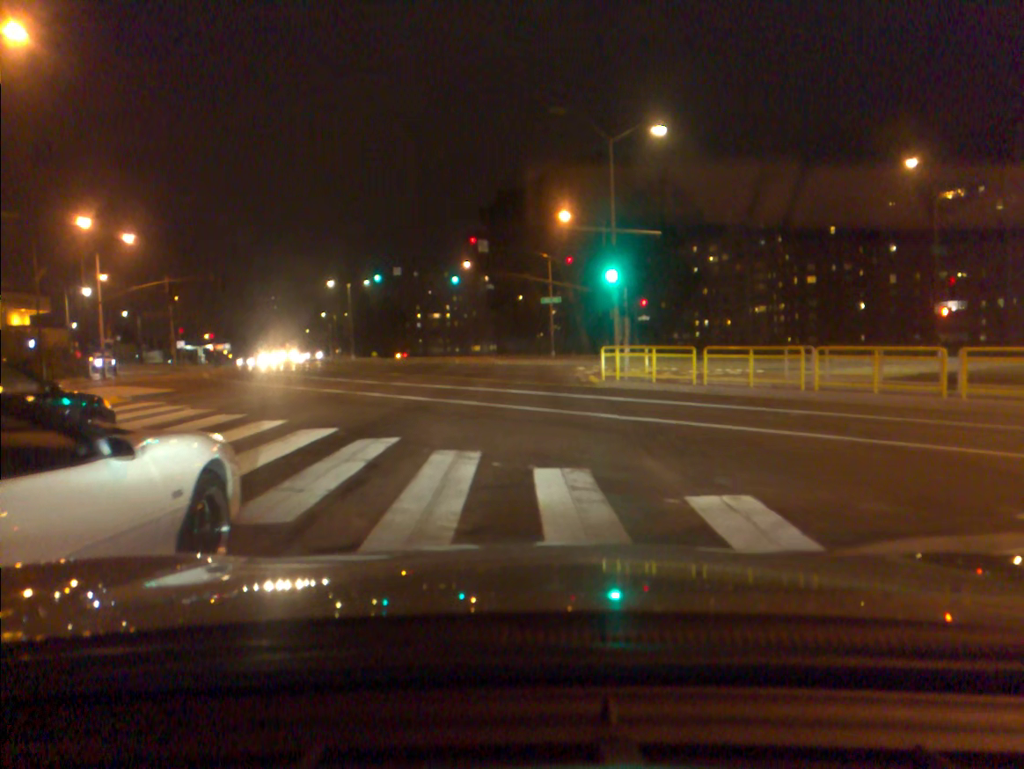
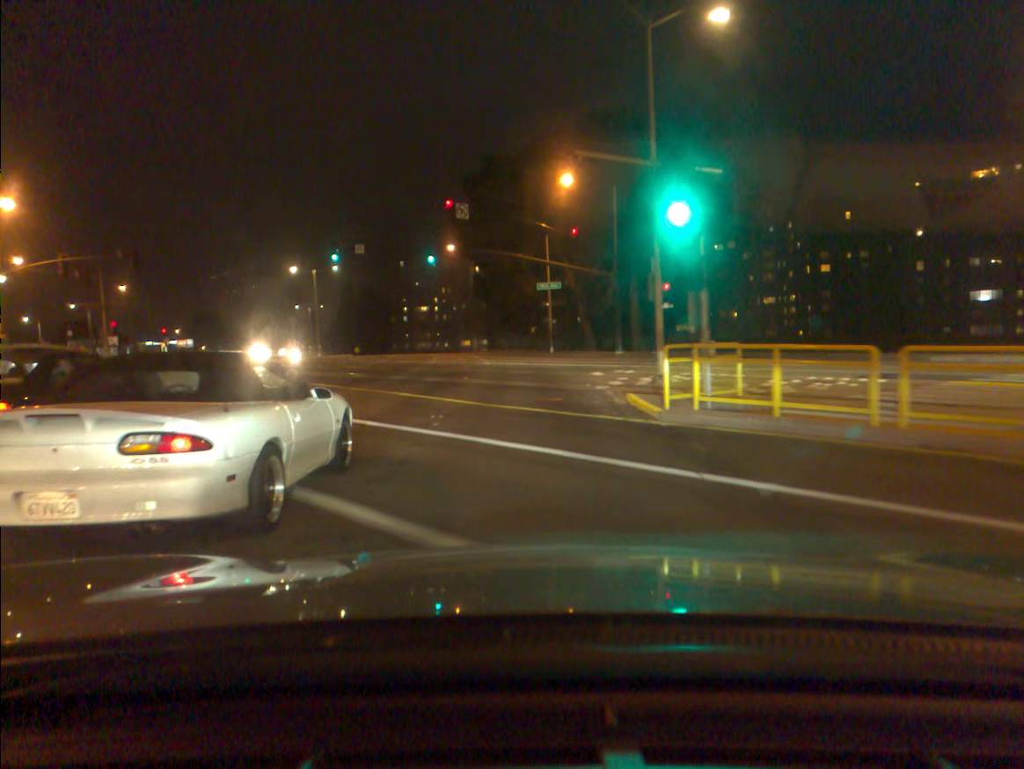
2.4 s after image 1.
(+0.2, +11.5) m; +2°
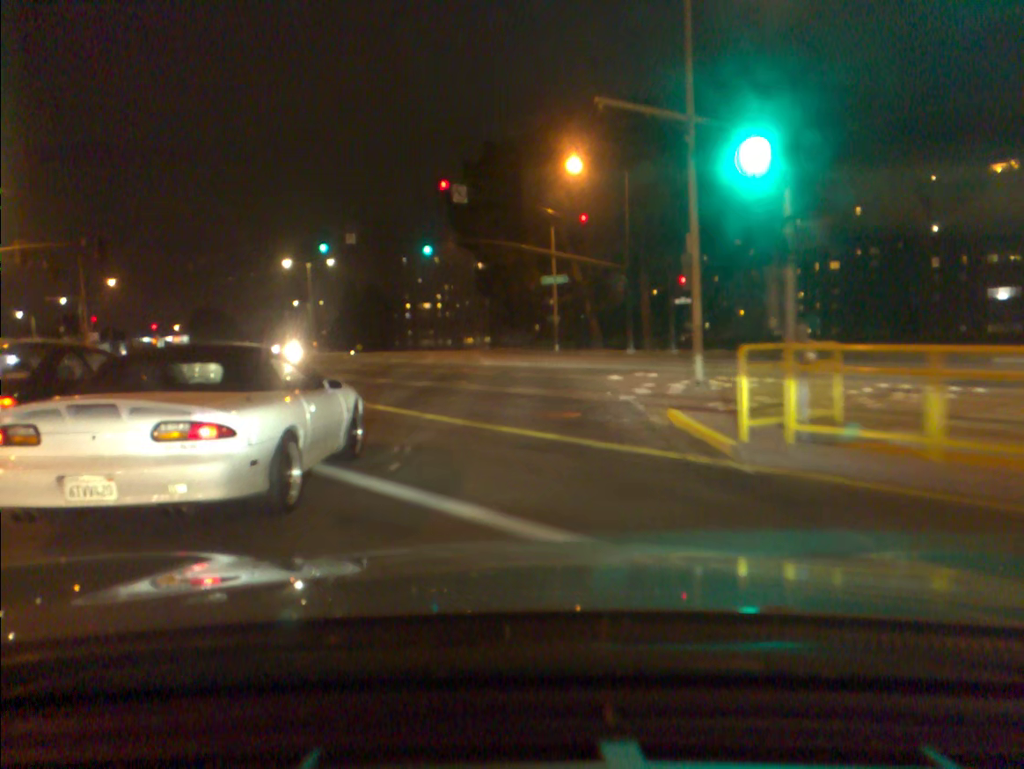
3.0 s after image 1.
(0.0, +4.4) m; 0°
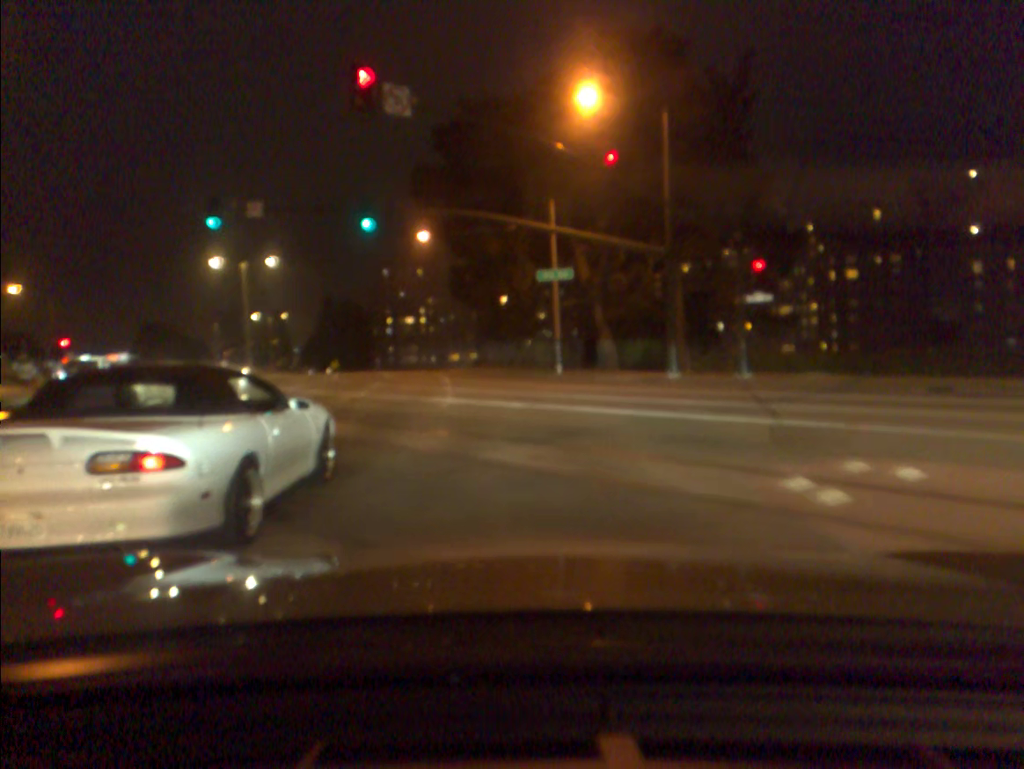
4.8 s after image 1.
(0.0, +16.0) m; +1°
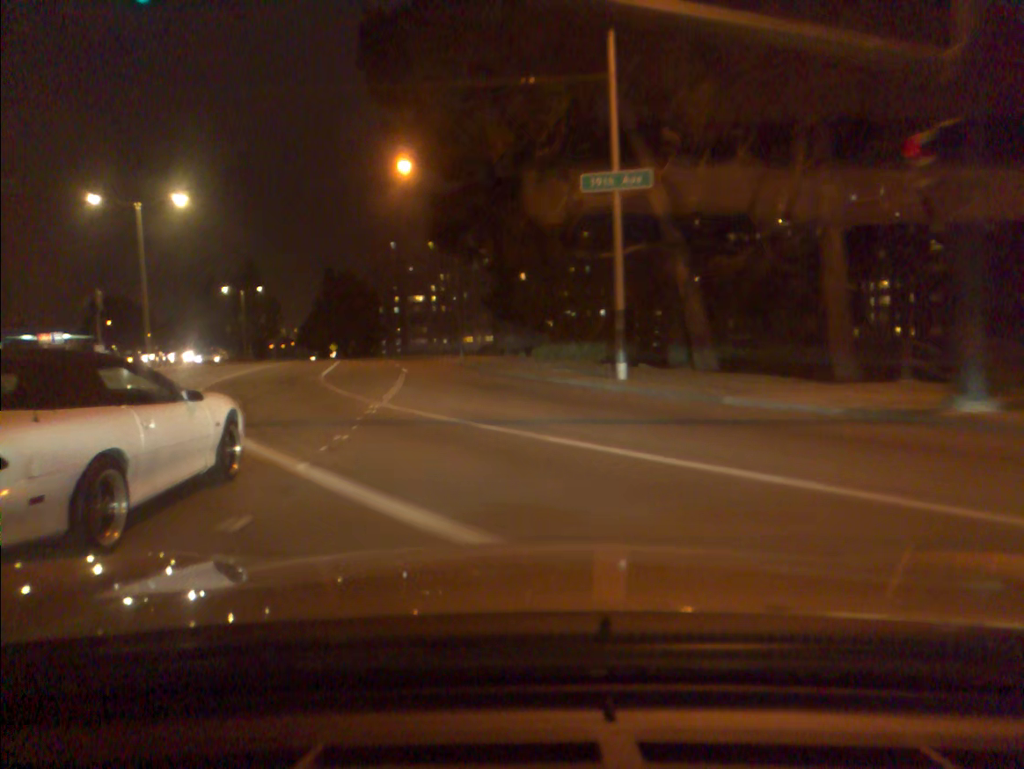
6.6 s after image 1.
(-0.1, +19.7) m; -2°
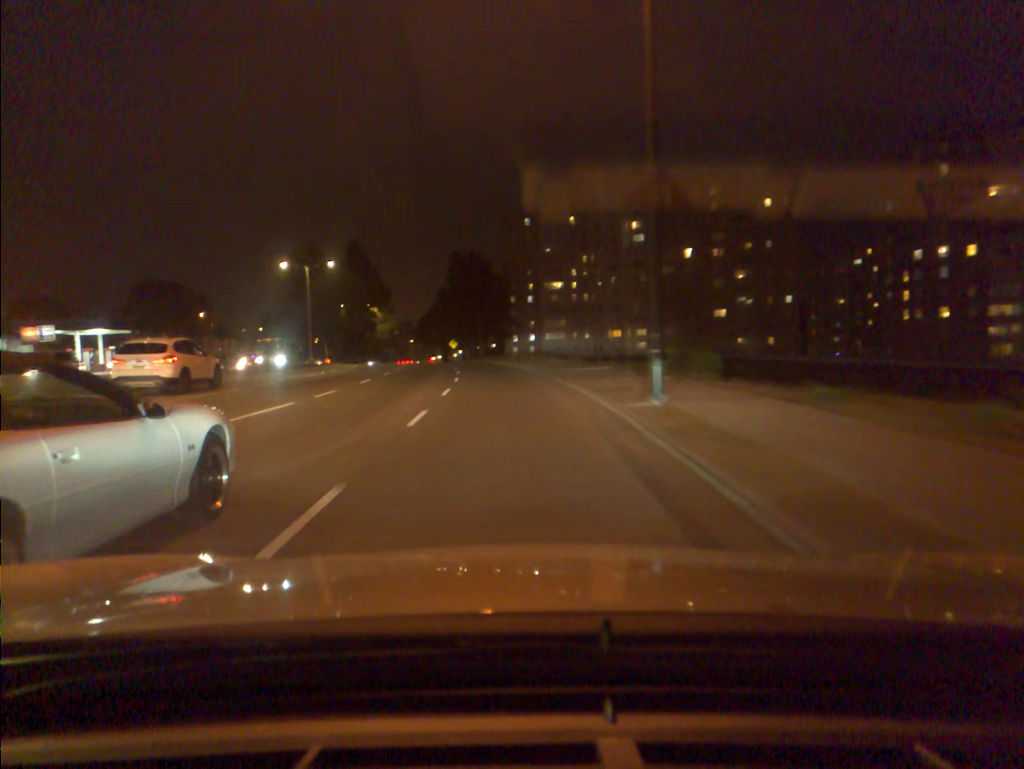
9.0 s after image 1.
(-3.2, +33.4) m; -10°
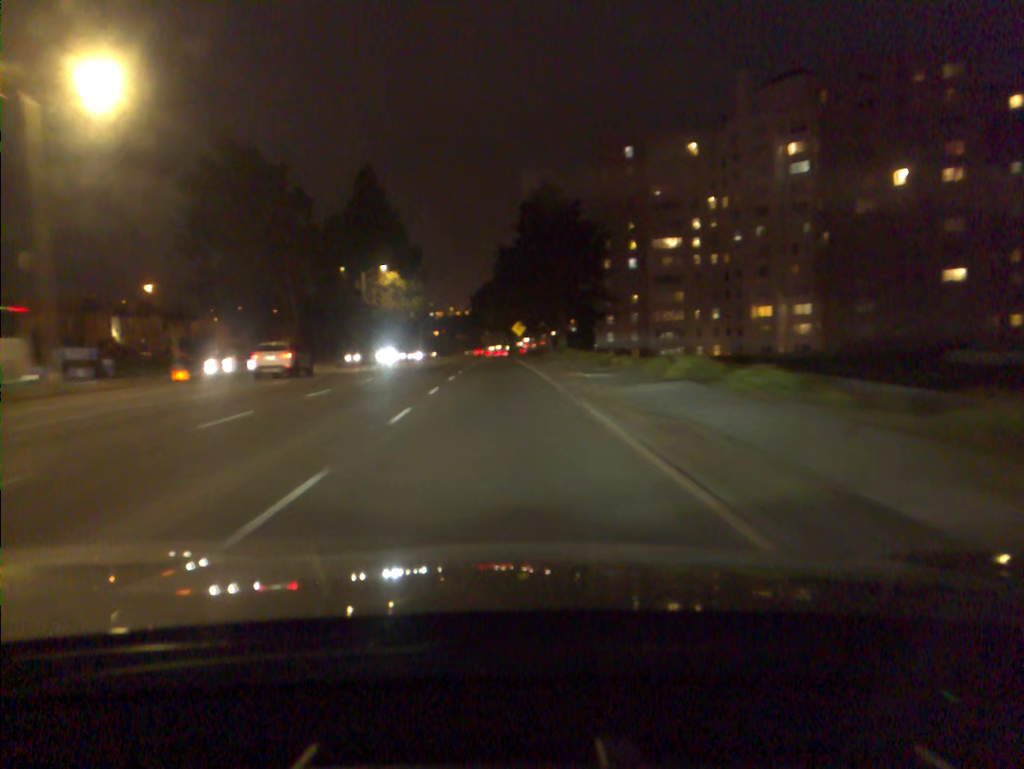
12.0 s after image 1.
(-2.7, +50.9) m; -6°
